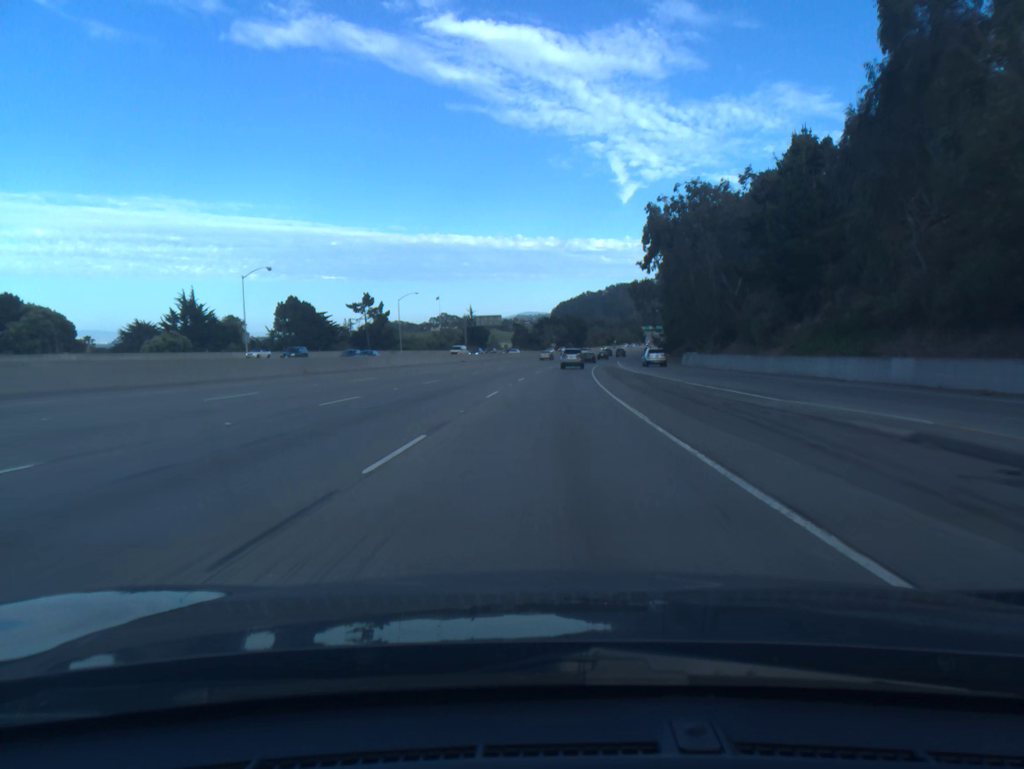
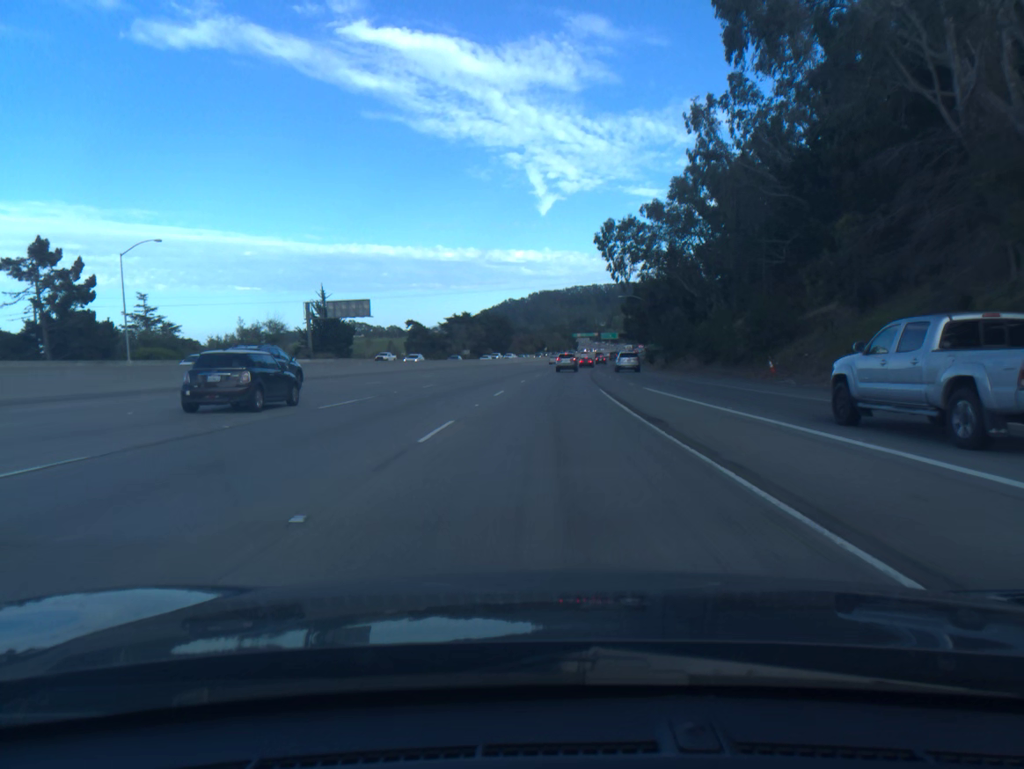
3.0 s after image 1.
(+3.9, +84.1) m; +6°
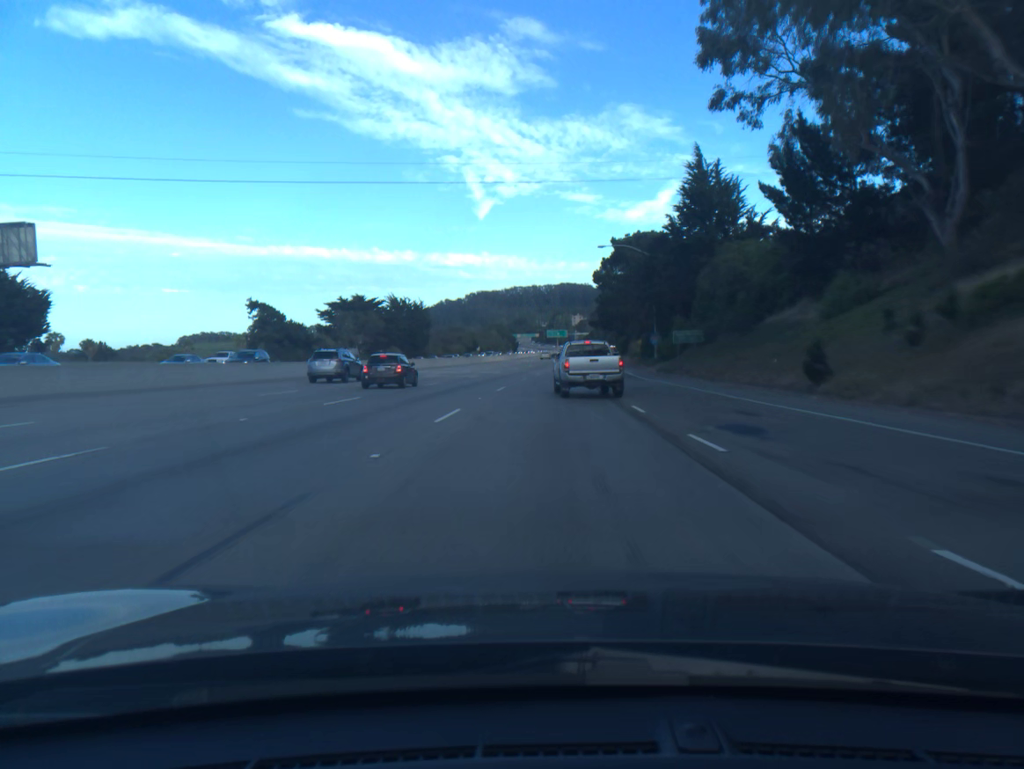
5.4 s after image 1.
(+2.5, +69.5) m; +4°
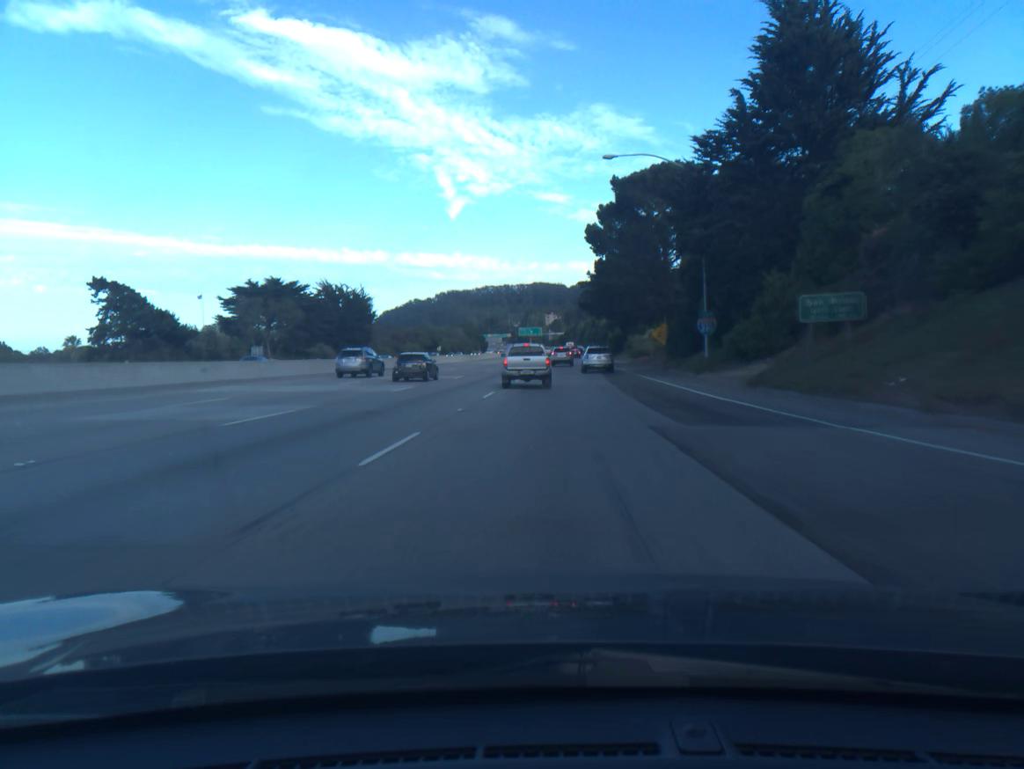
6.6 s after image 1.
(+0.6, +34.9) m; +2°
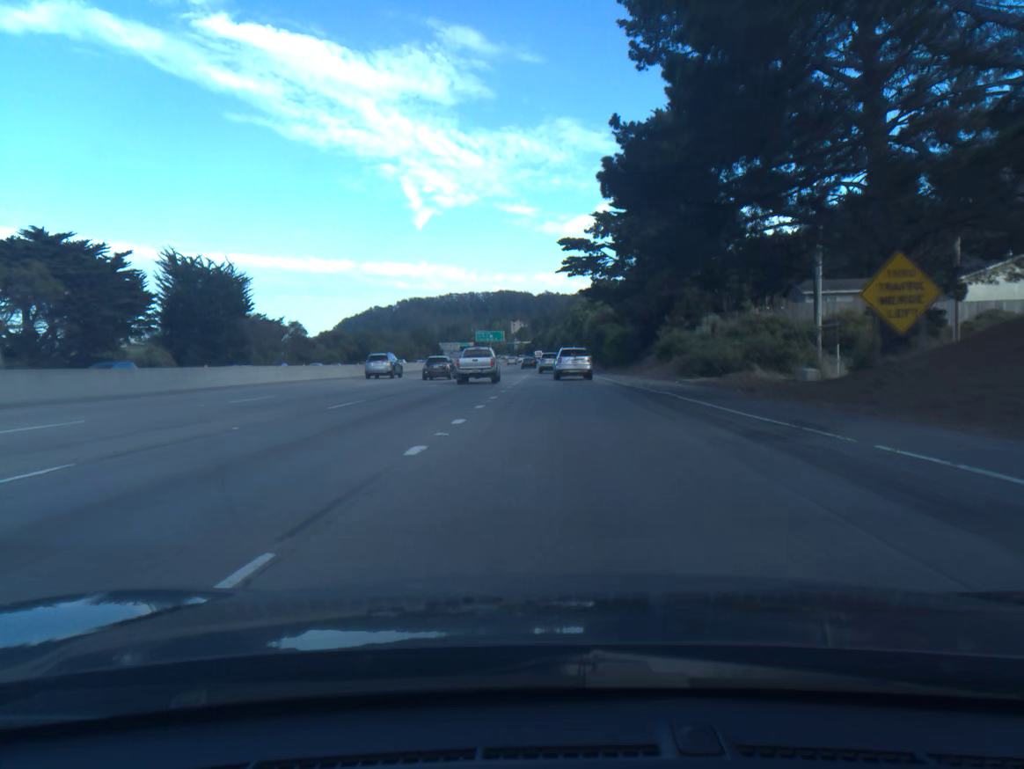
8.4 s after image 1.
(+1.1, +51.3) m; +2°
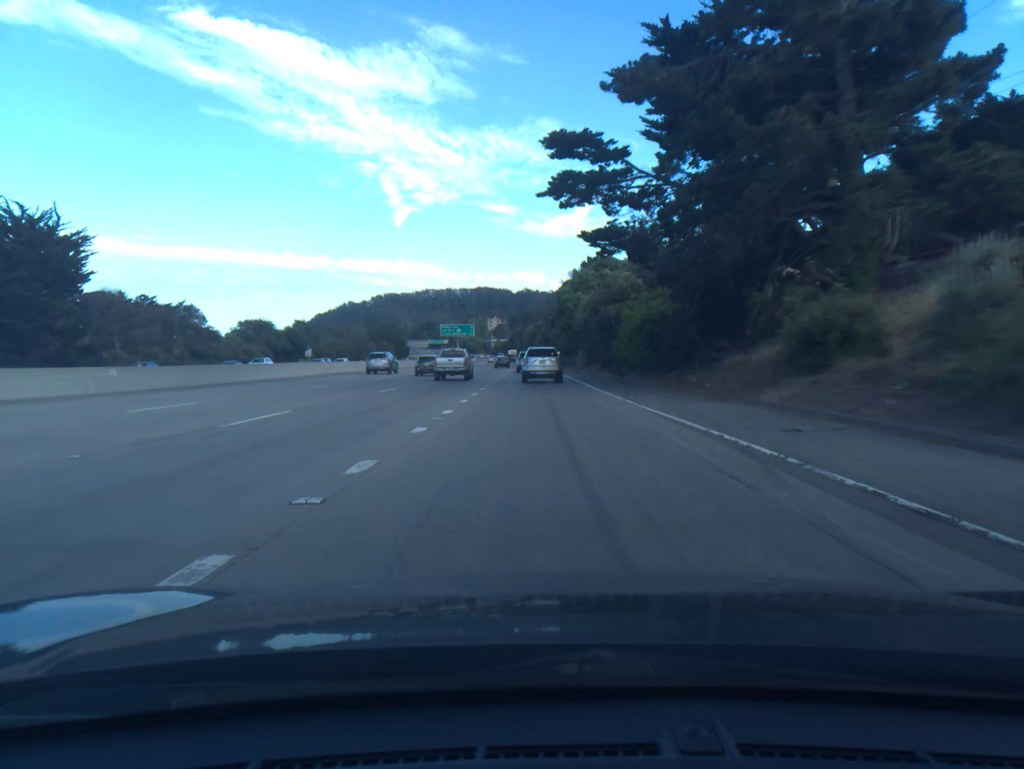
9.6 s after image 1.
(+0.5, +32.9) m; +2°
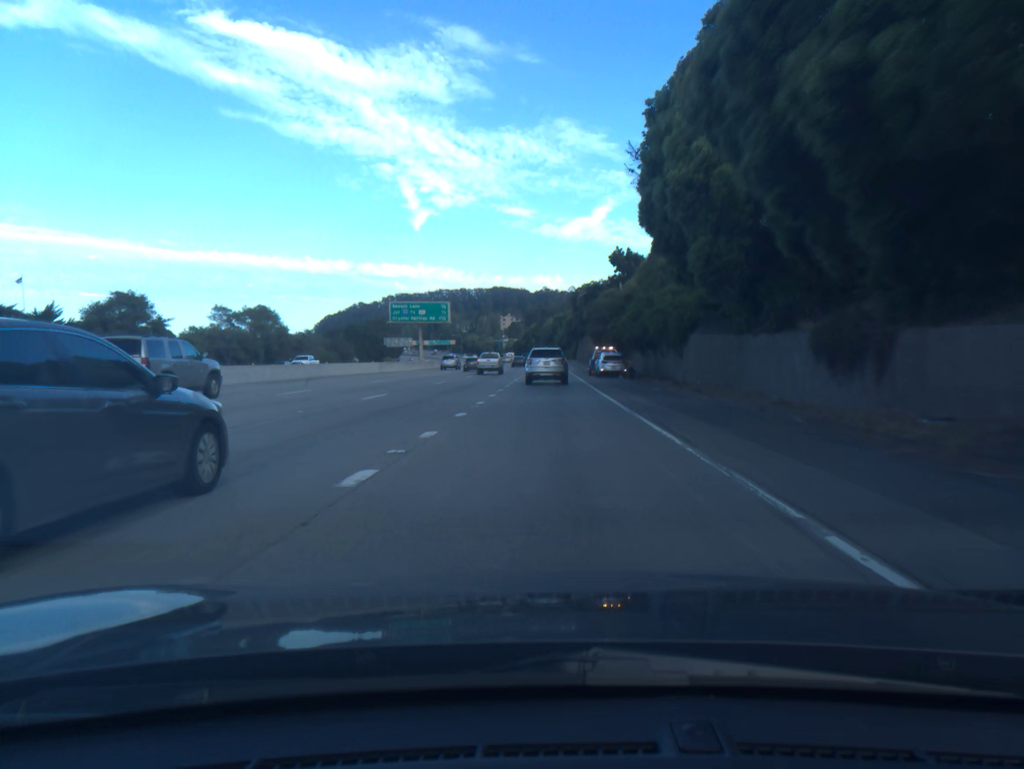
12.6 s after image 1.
(-1.0, +77.4) m; -1°
